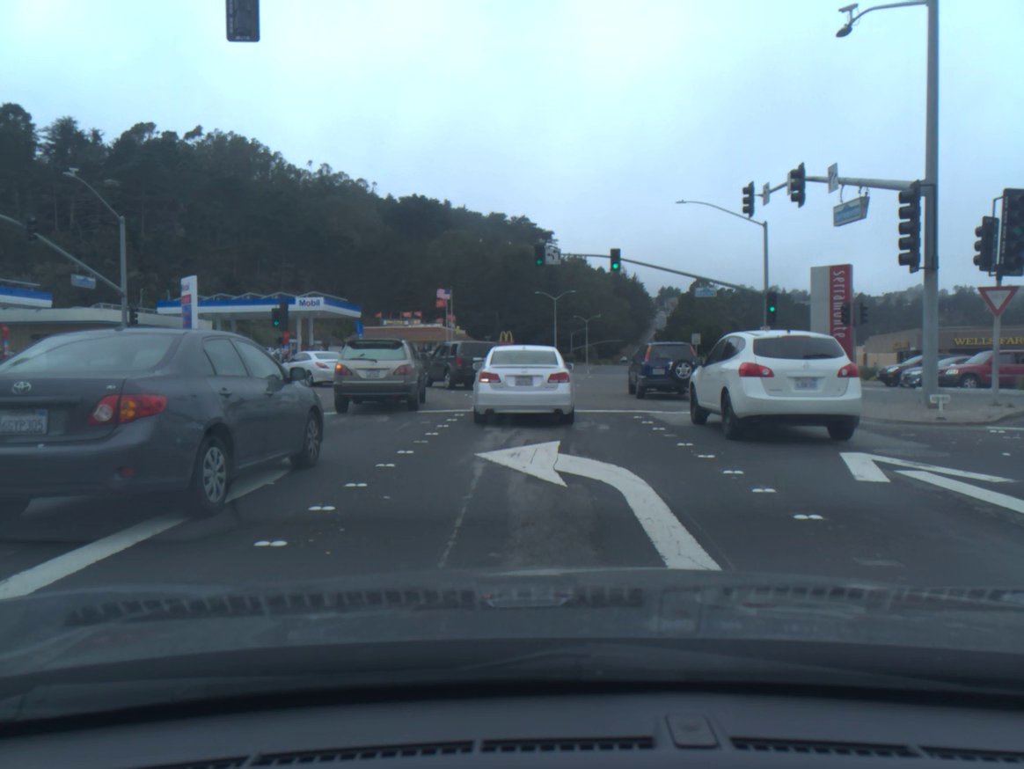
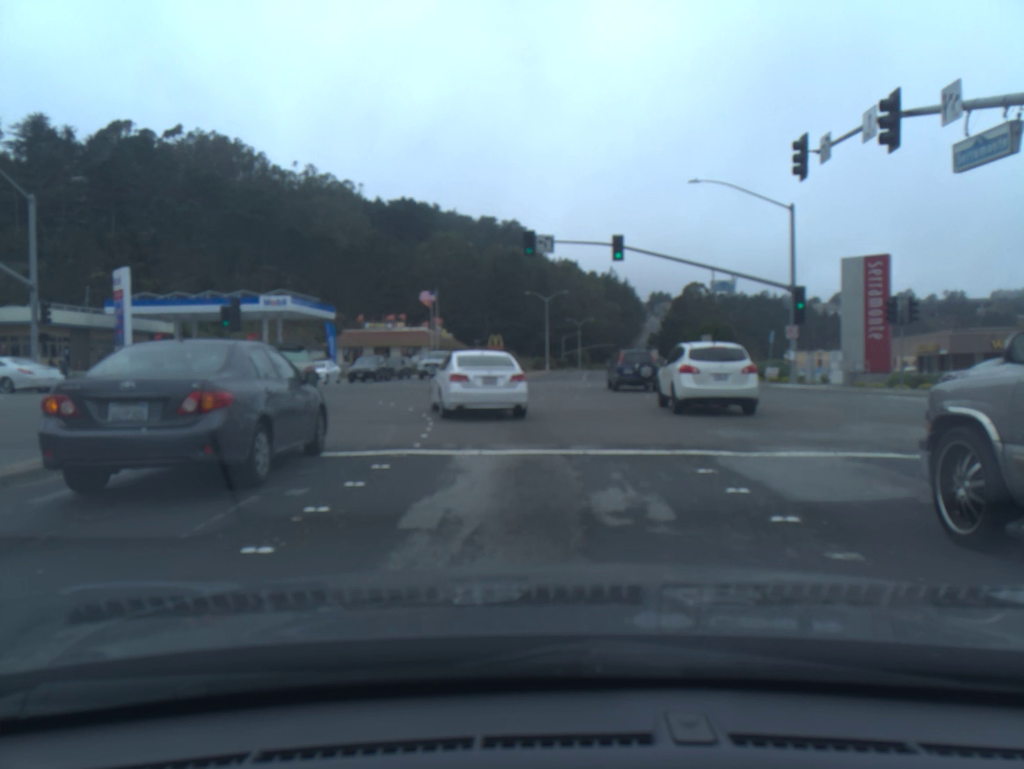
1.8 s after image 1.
(0.0, +7.0) m; 0°
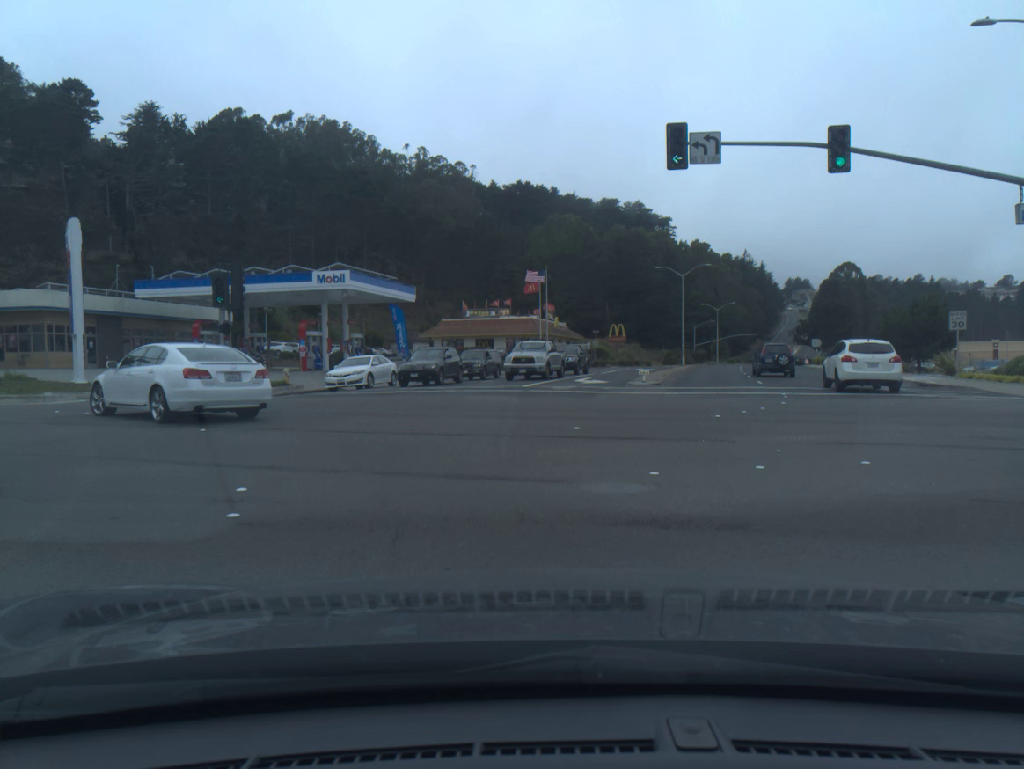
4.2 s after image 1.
(-0.9, +16.2) m; -11°
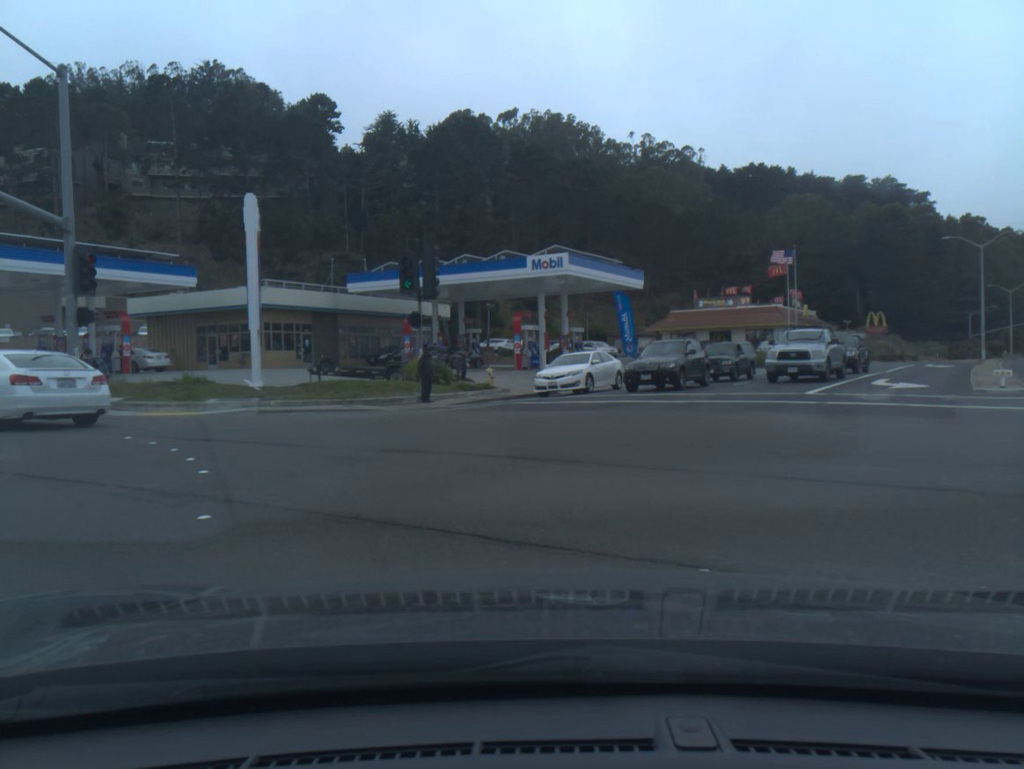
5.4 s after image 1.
(-1.2, +7.8) m; -18°
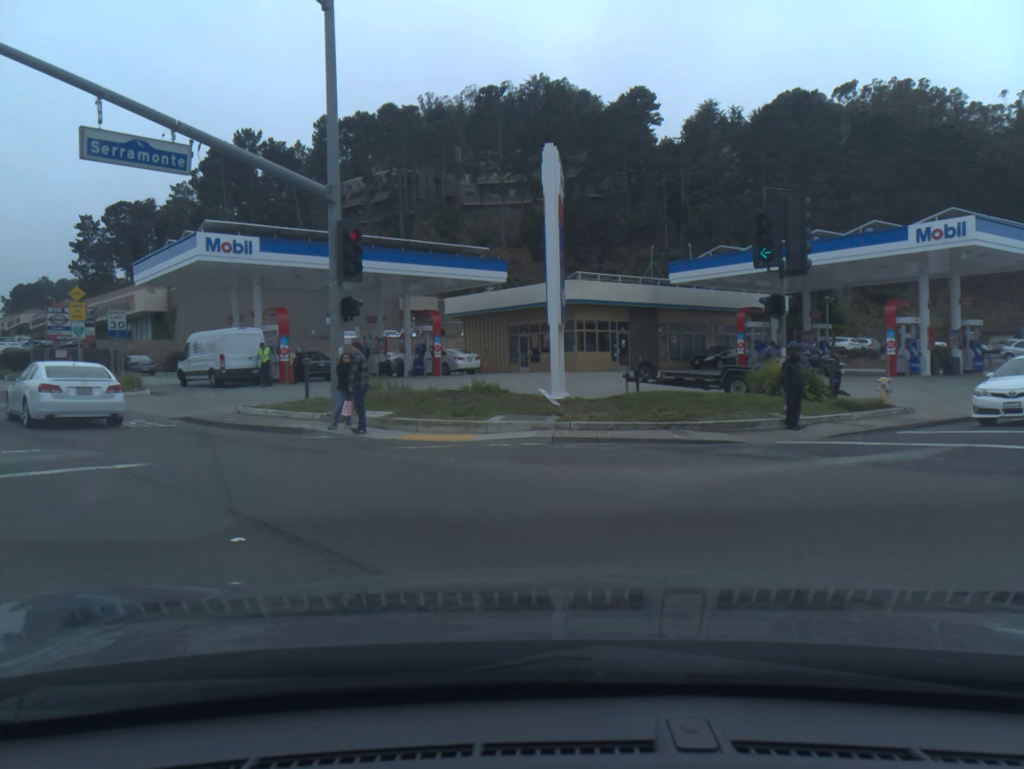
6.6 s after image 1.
(-1.6, +7.7) m; -23°
